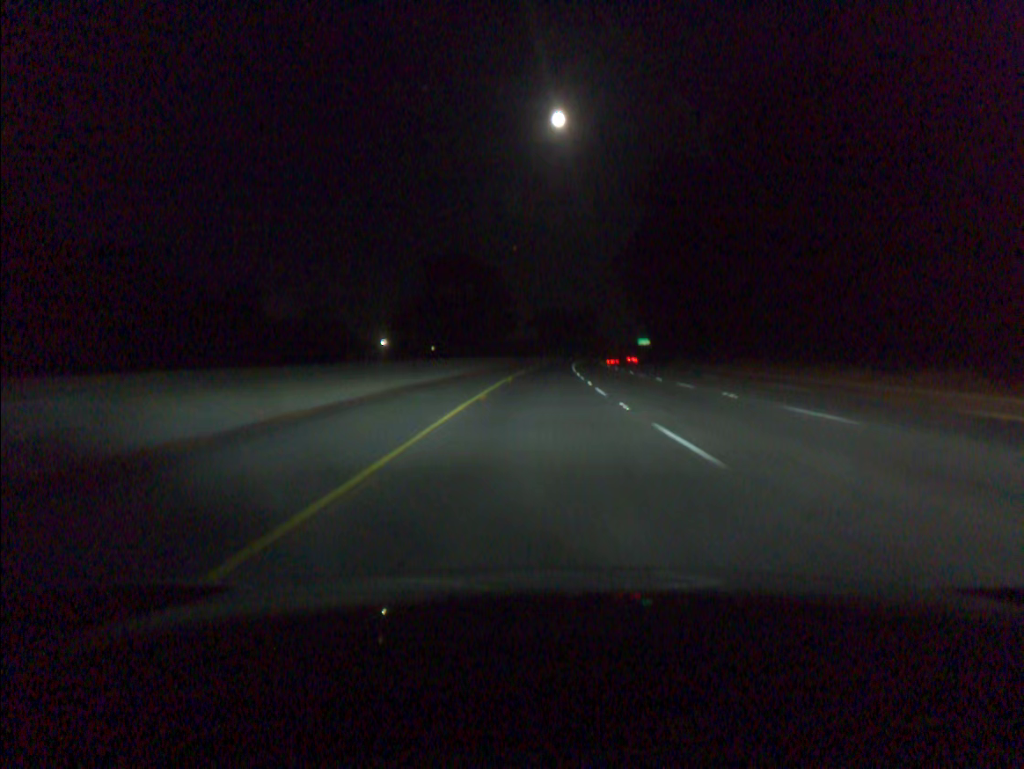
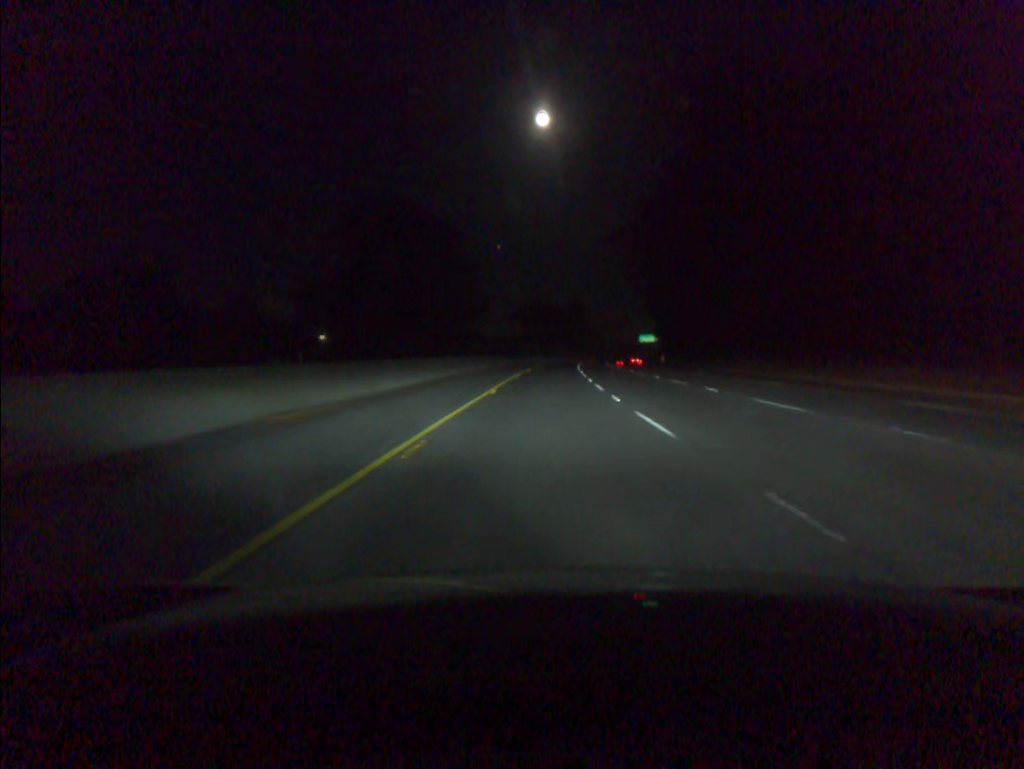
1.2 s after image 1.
(+0.4, +41.0) m; +1°
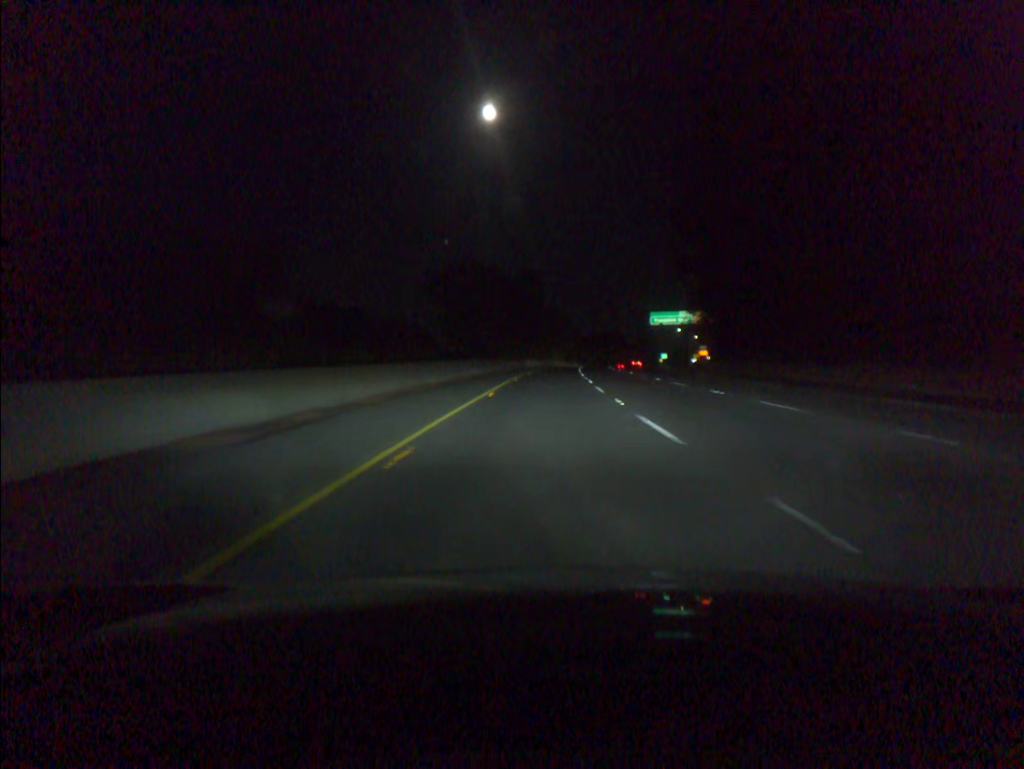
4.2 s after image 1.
(+3.6, +102.4) m; +4°
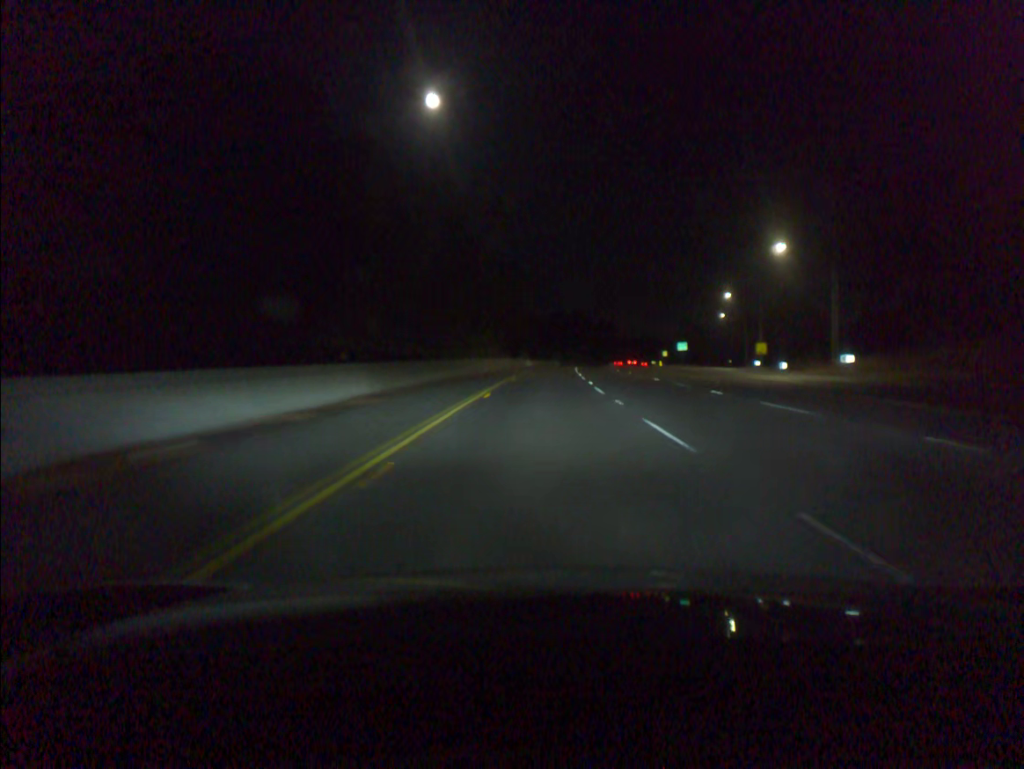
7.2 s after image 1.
(+3.7, +102.8) m; +4°
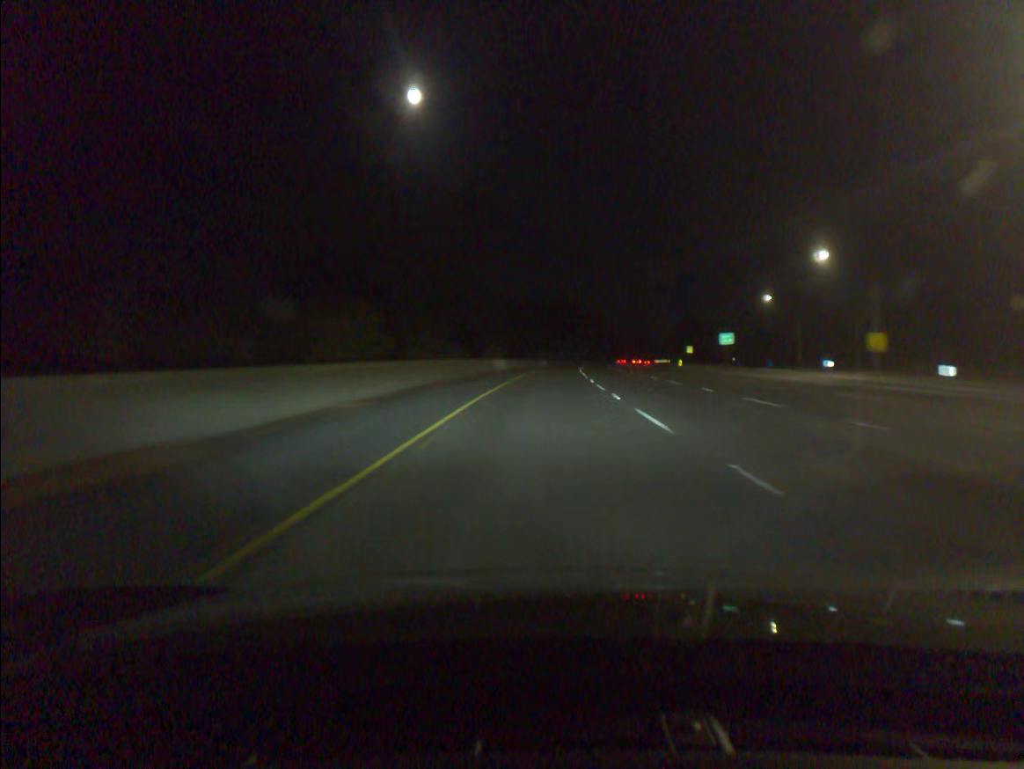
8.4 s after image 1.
(+0.5, +41.2) m; +1°
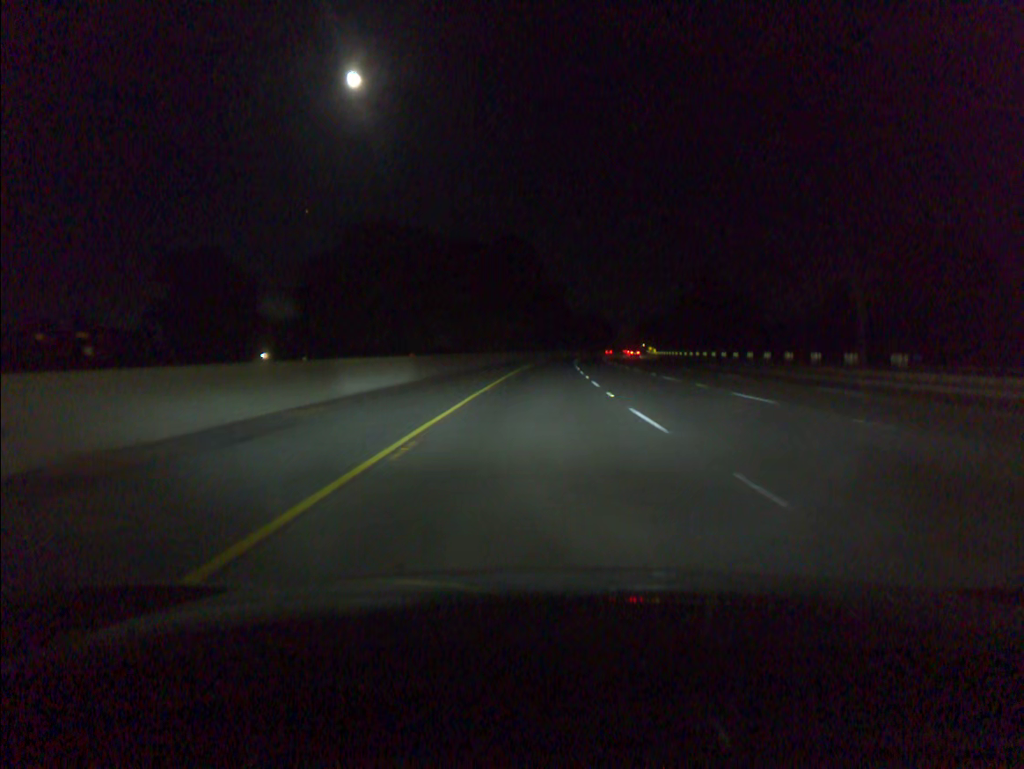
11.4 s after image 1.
(+3.8, +102.6) m; +4°
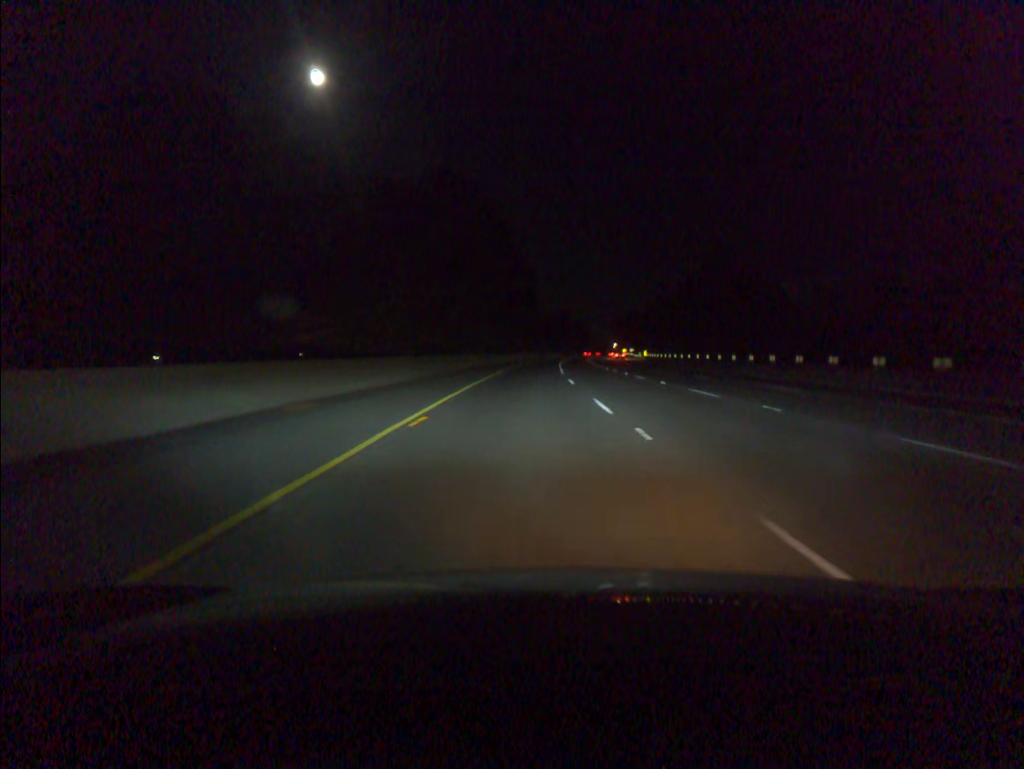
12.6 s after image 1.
(+0.7, +40.4) m; +2°
